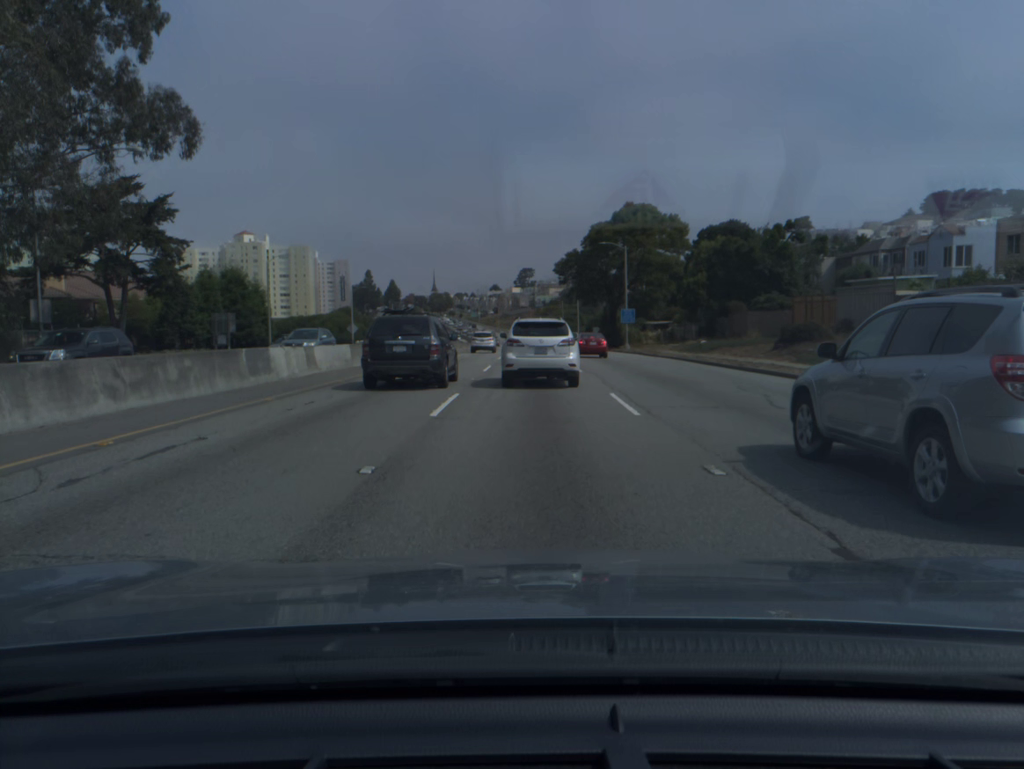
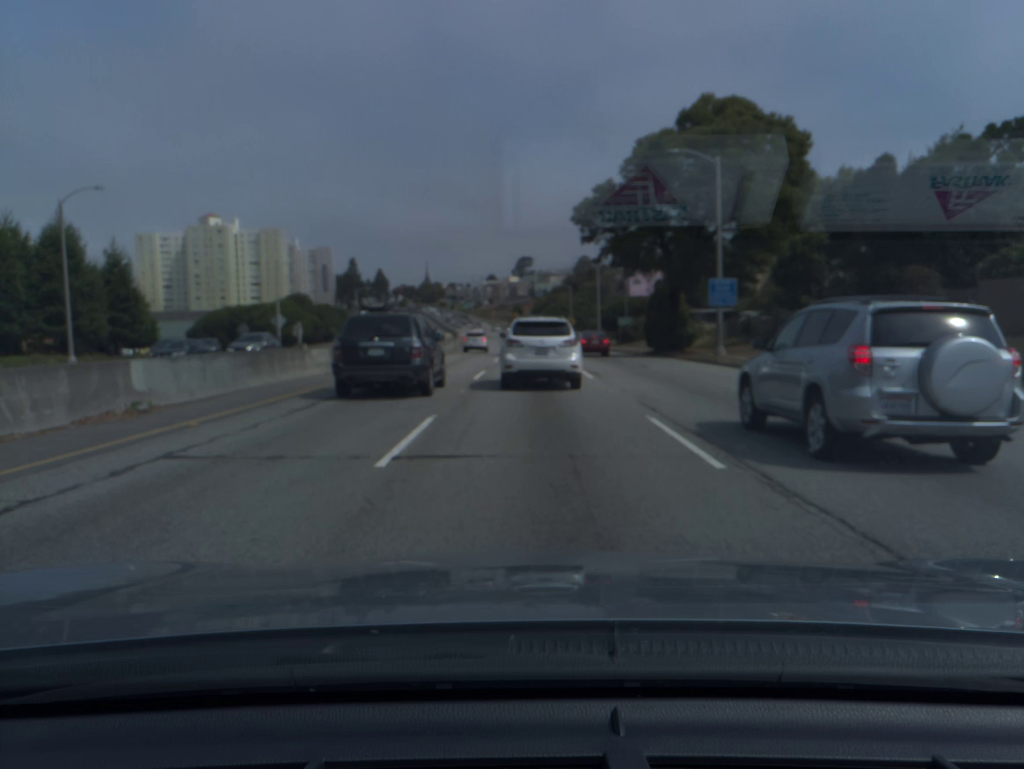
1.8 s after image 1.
(0.0, +33.9) m; 0°
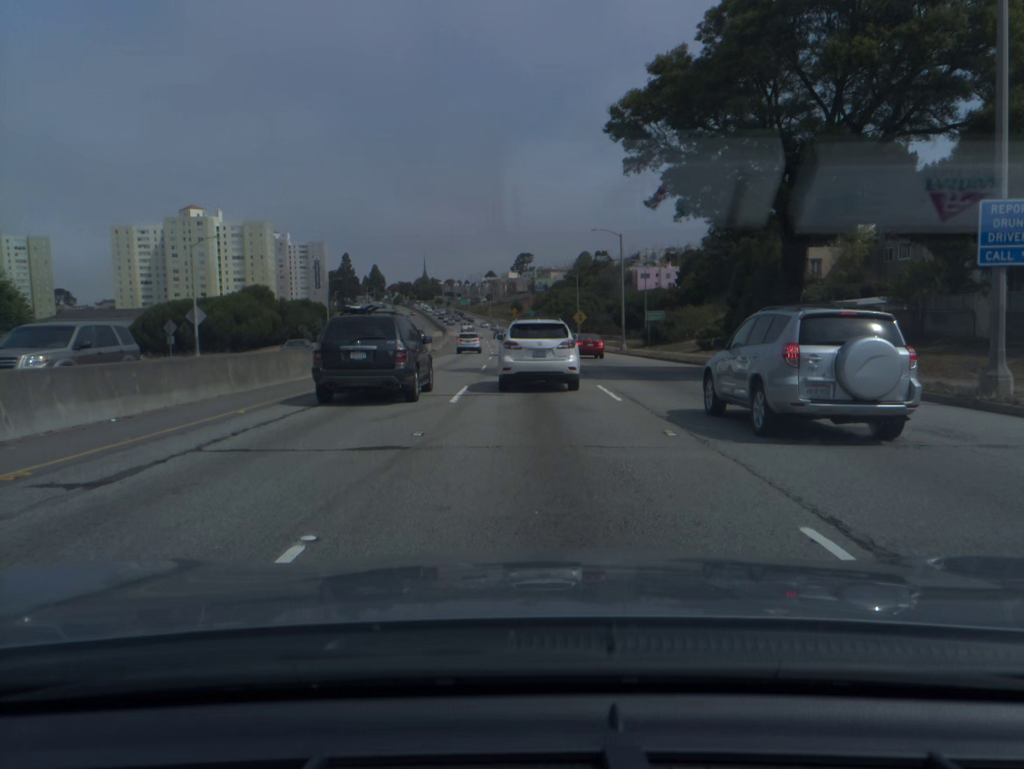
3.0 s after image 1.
(0.0, +22.3) m; 0°
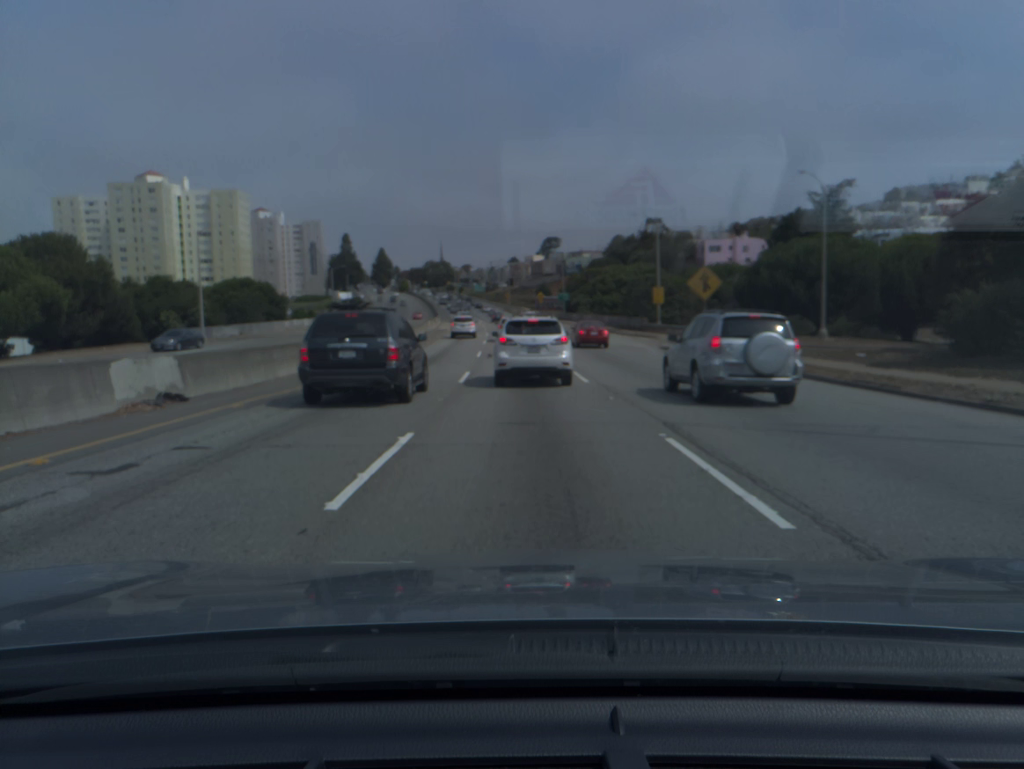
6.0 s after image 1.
(-0.8, +54.0) m; -2°
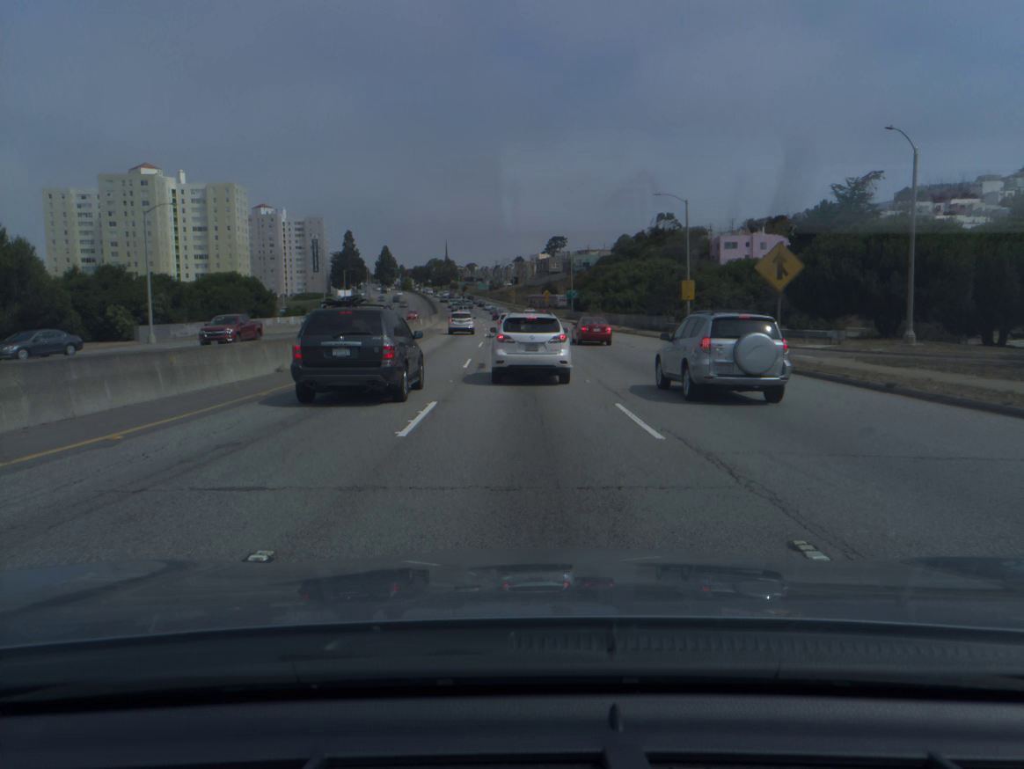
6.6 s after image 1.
(0.0, +10.7) m; 0°
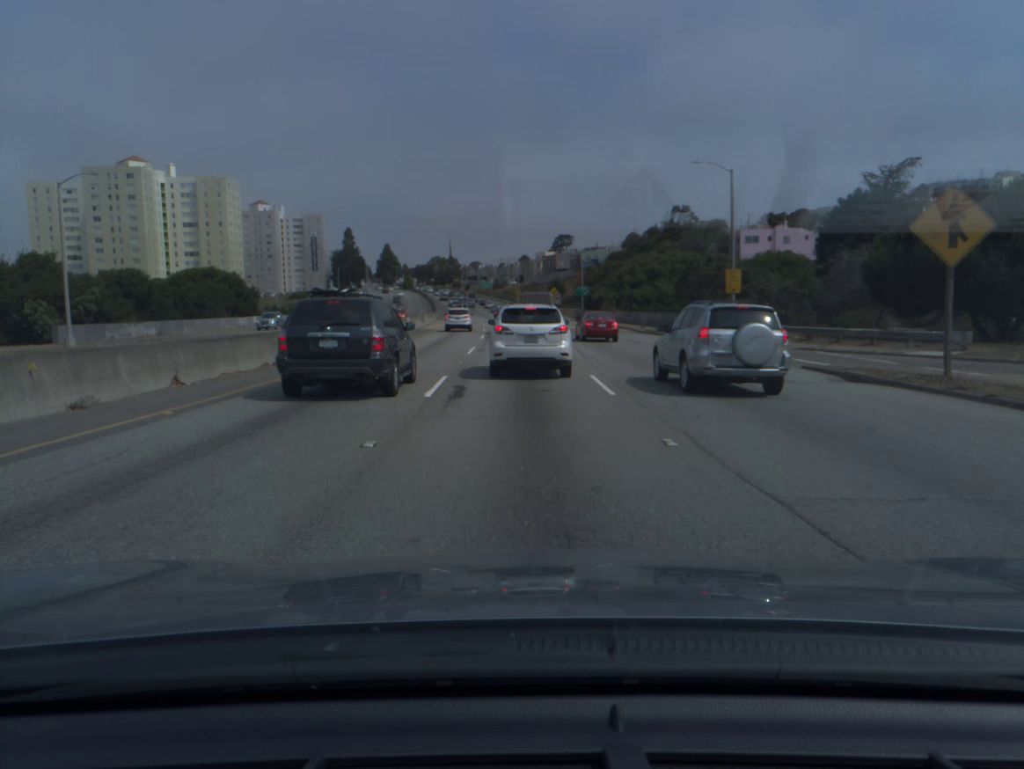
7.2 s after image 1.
(0.0, +10.6) m; 0°
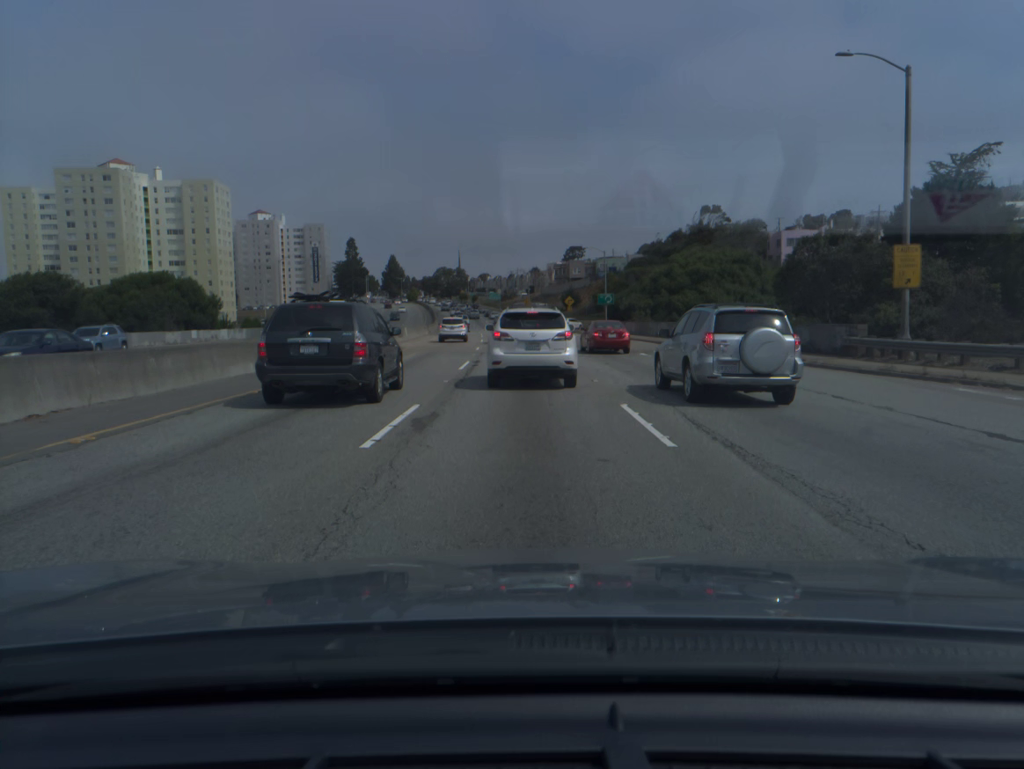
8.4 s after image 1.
(-0.1, +20.1) m; -1°
